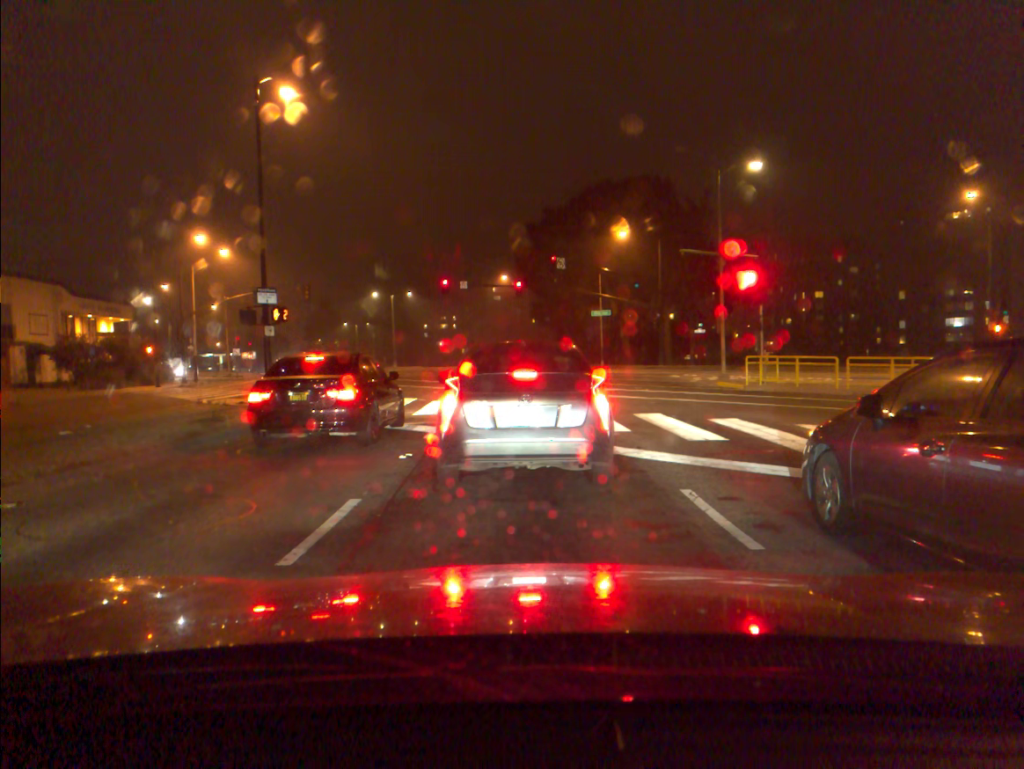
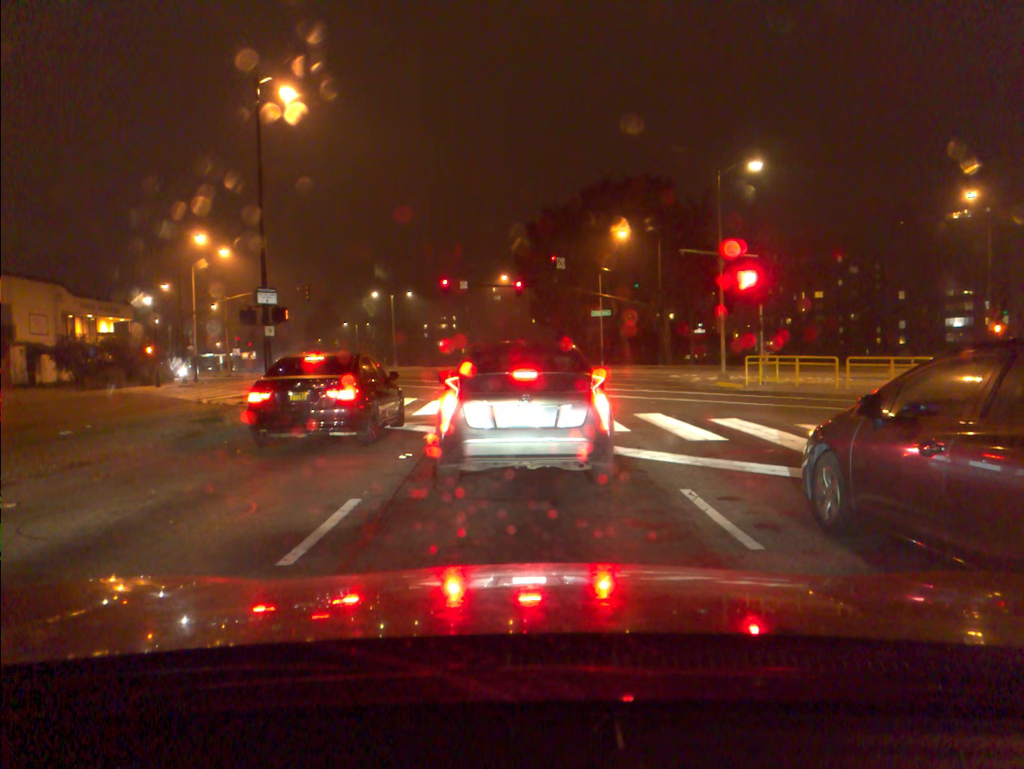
(0.0, 0.0) m; 0°
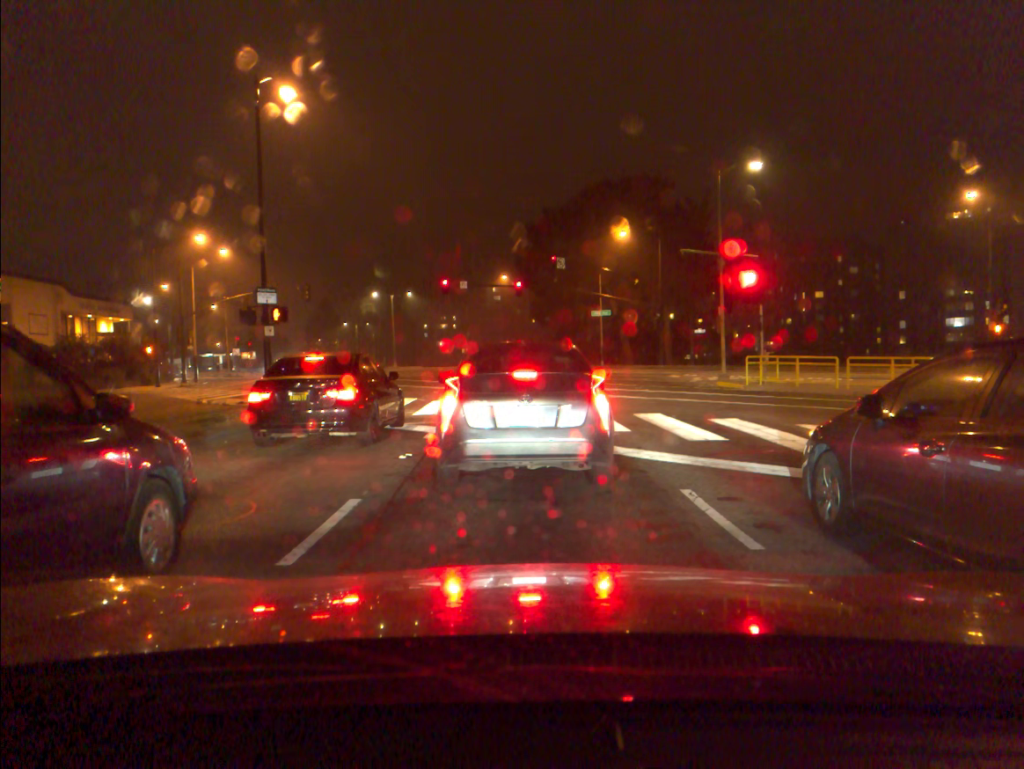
(0.0, 0.0) m; 0°
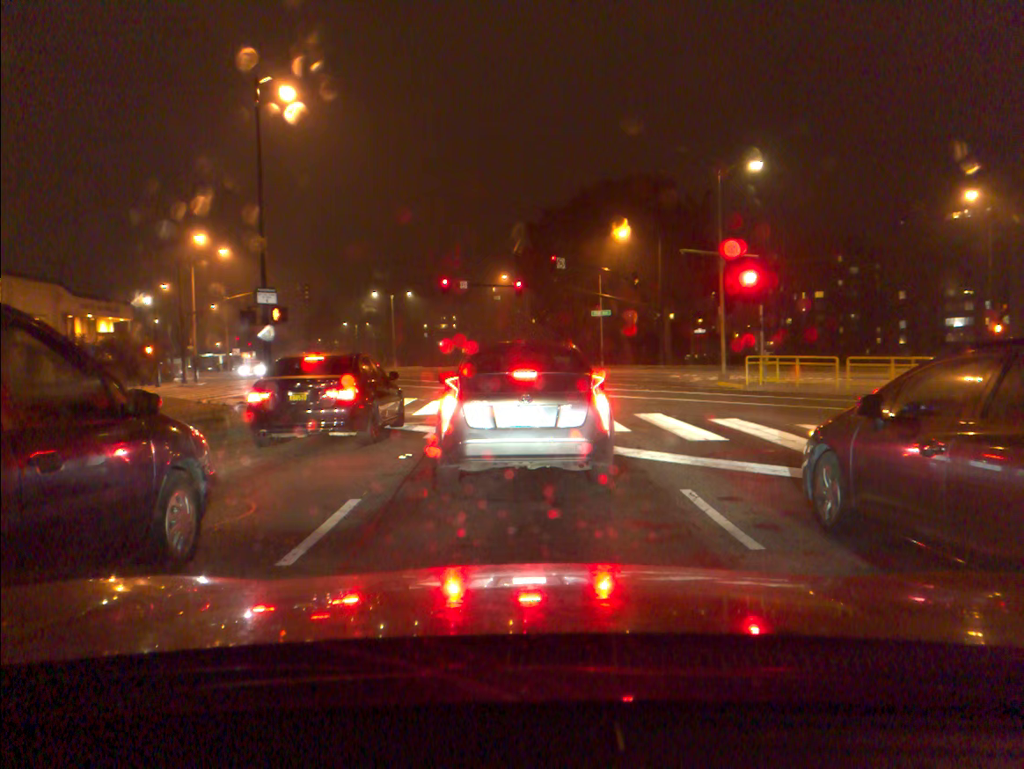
(0.0, 0.0) m; 0°
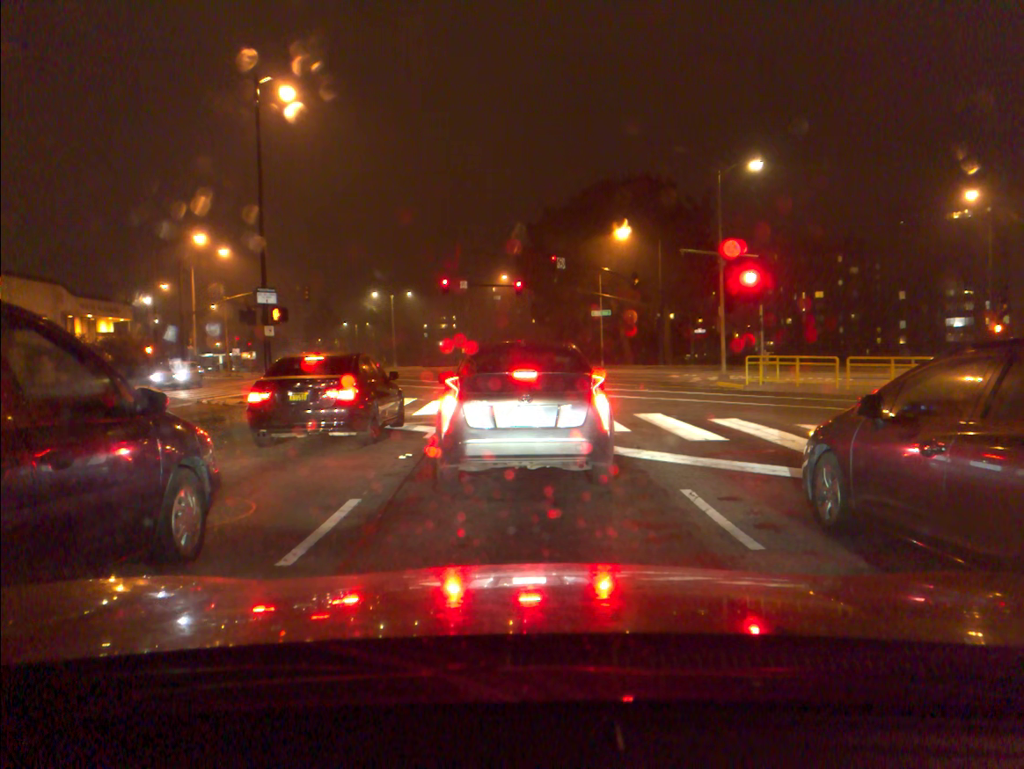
(0.0, 0.0) m; 0°
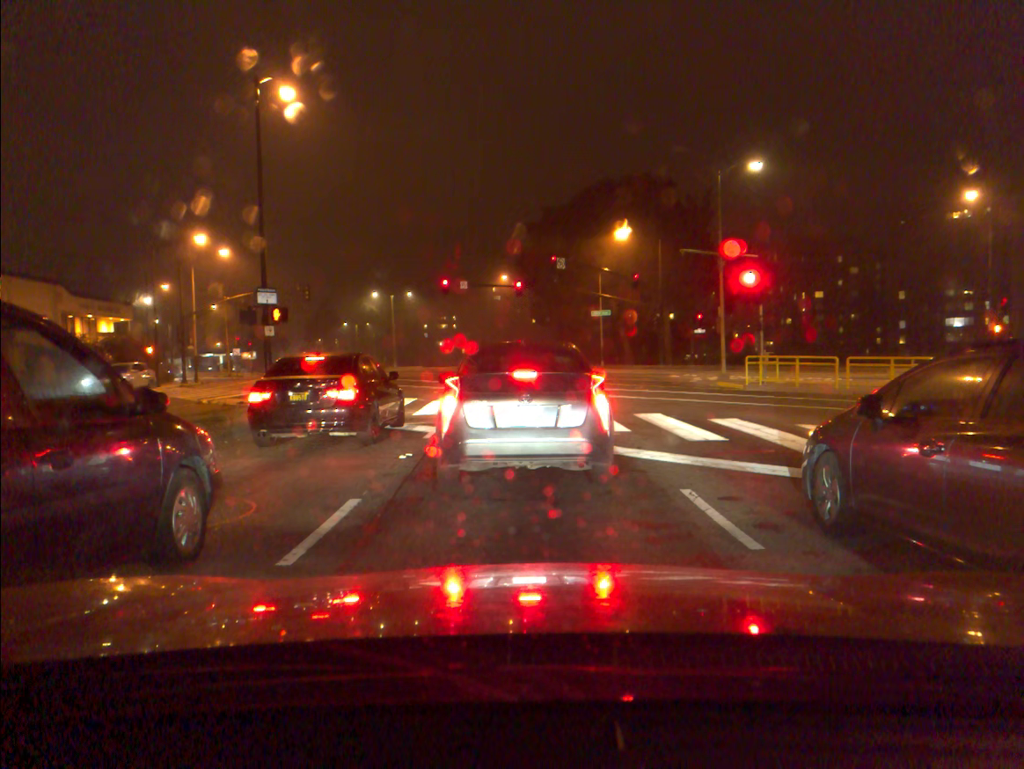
(0.0, 0.0) m; 0°
